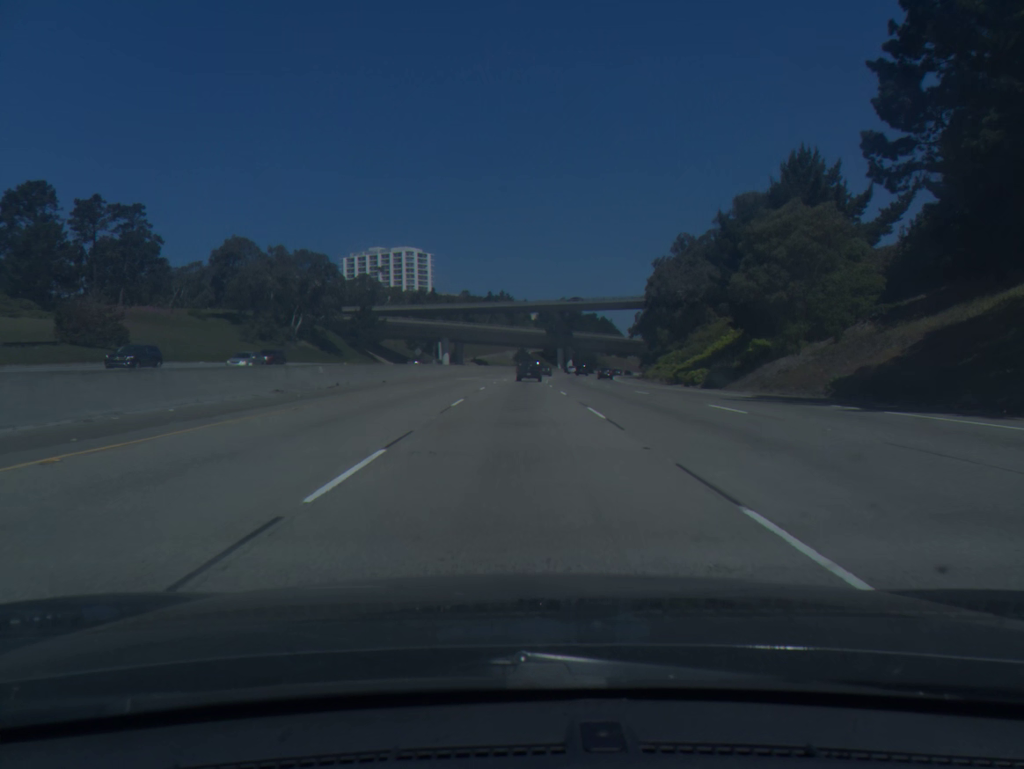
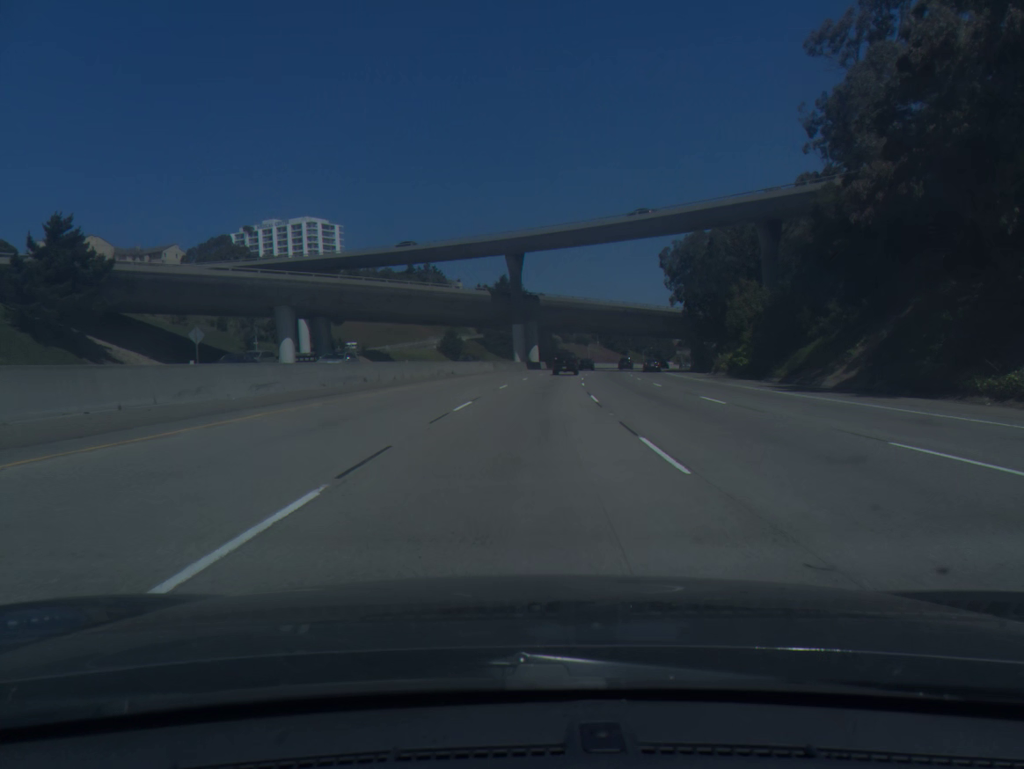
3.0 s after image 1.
(+2.0, +90.5) m; +4°
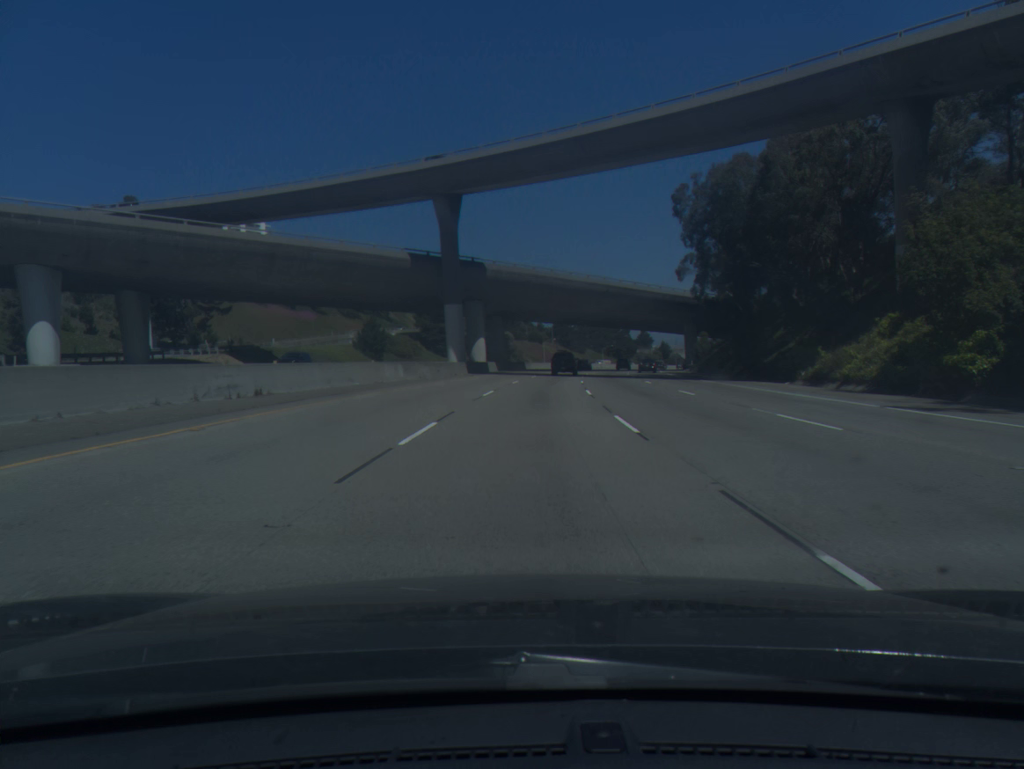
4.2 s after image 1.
(+1.1, +36.4) m; +3°
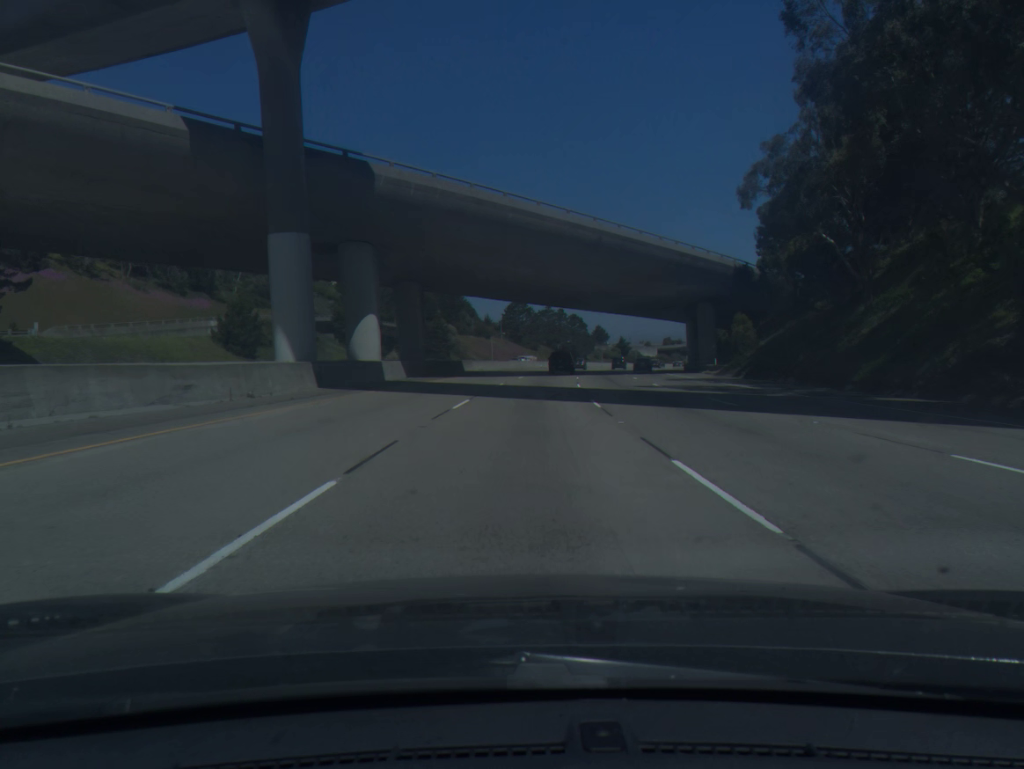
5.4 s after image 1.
(+1.2, +36.3) m; +4°
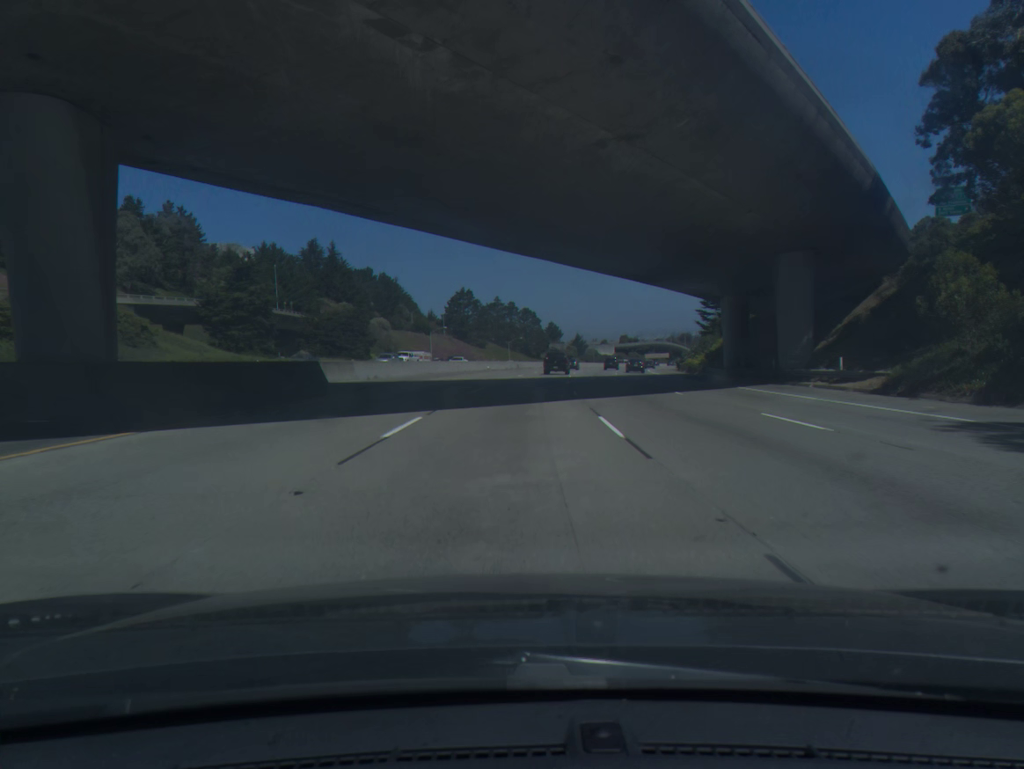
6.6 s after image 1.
(+1.1, +36.2) m; +4°
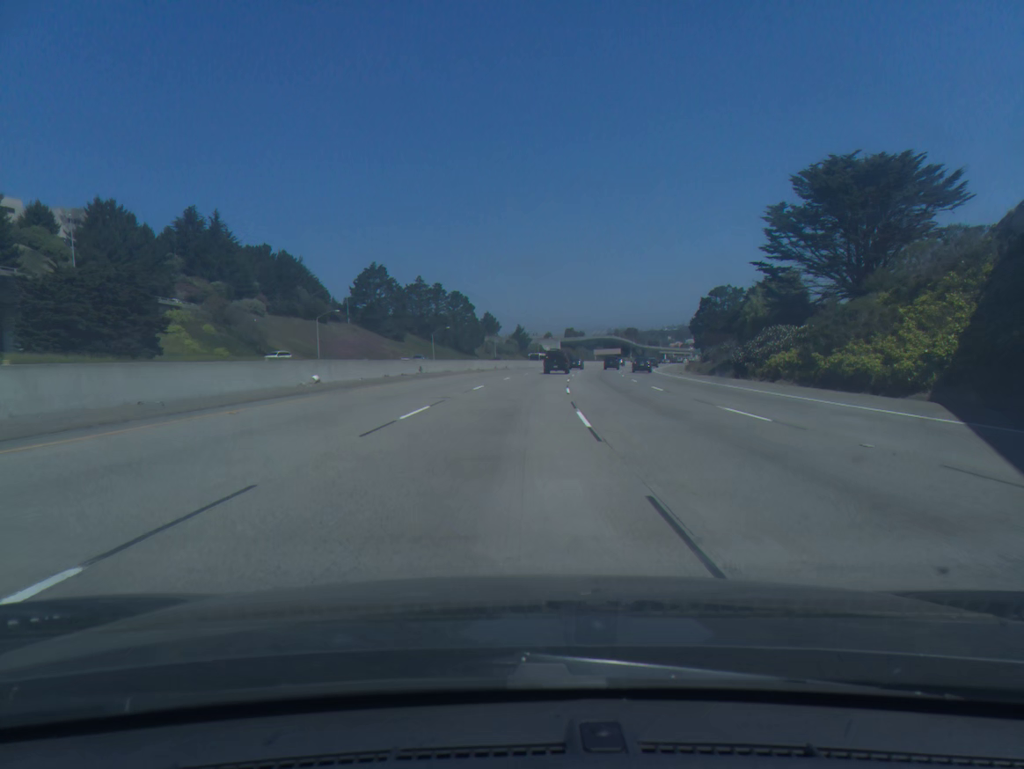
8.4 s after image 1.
(+2.3, +54.4) m; +5°
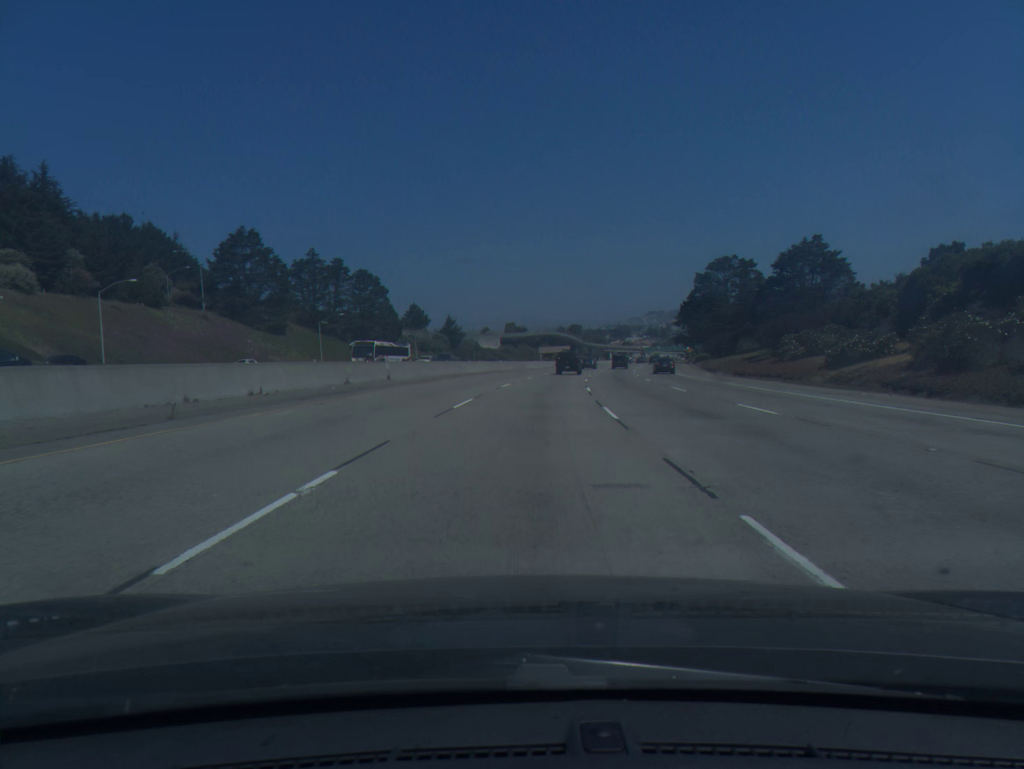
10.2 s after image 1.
(+2.0, +54.4) m; +5°
